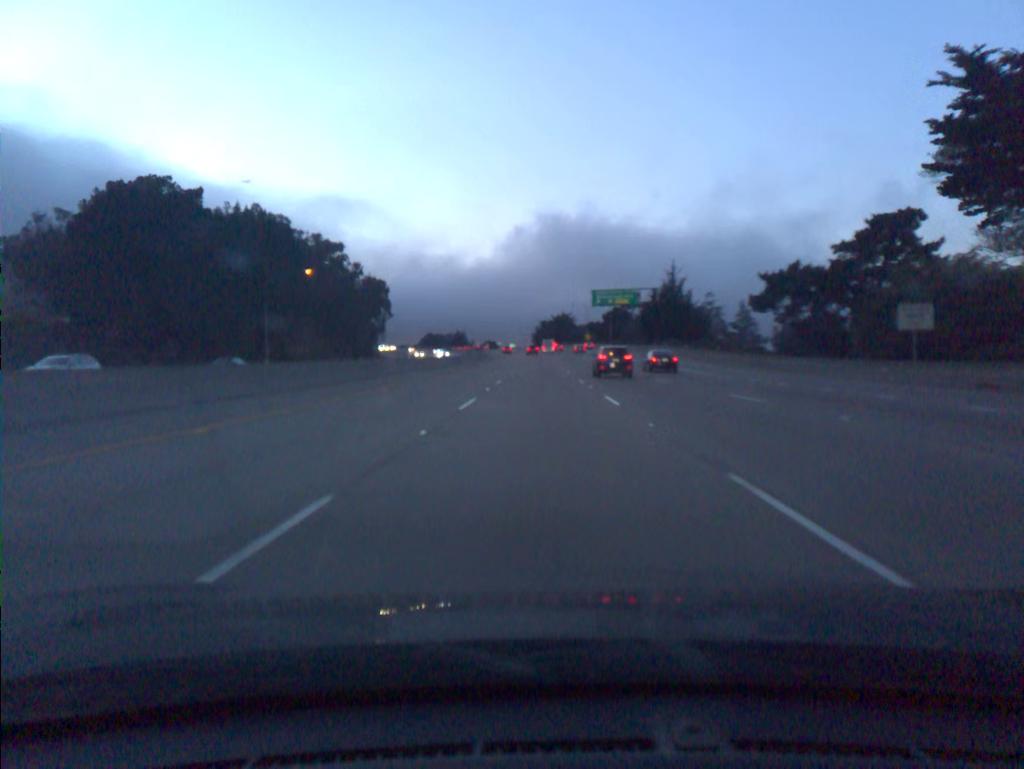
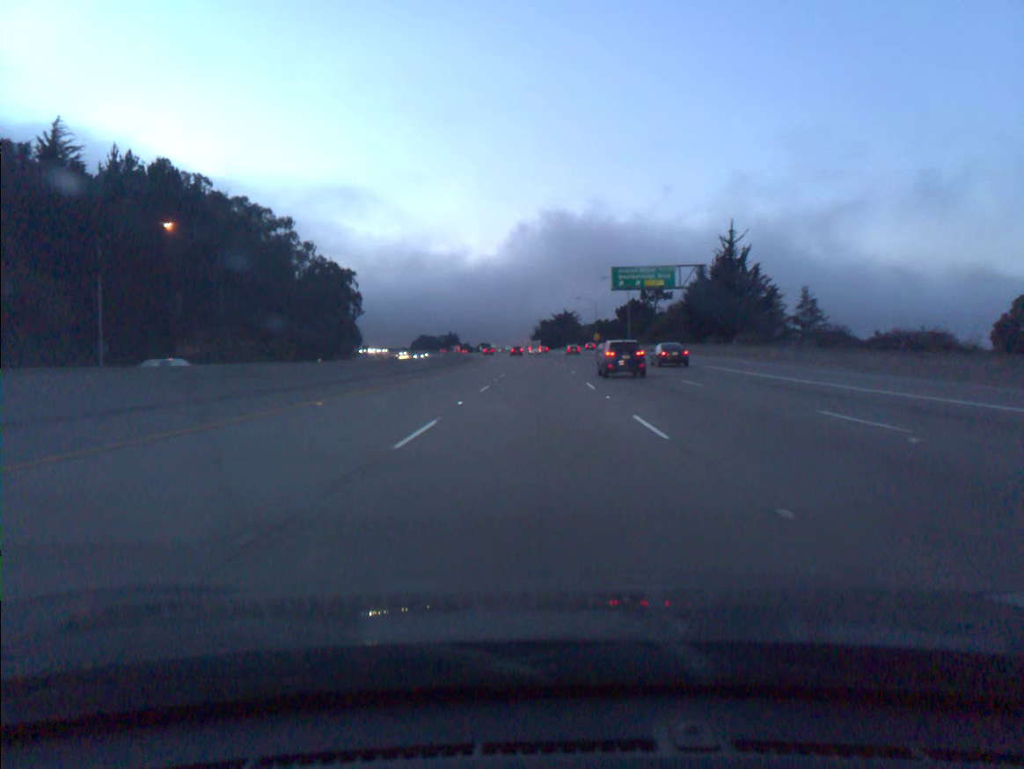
(+0.1, +36.6) m; 0°
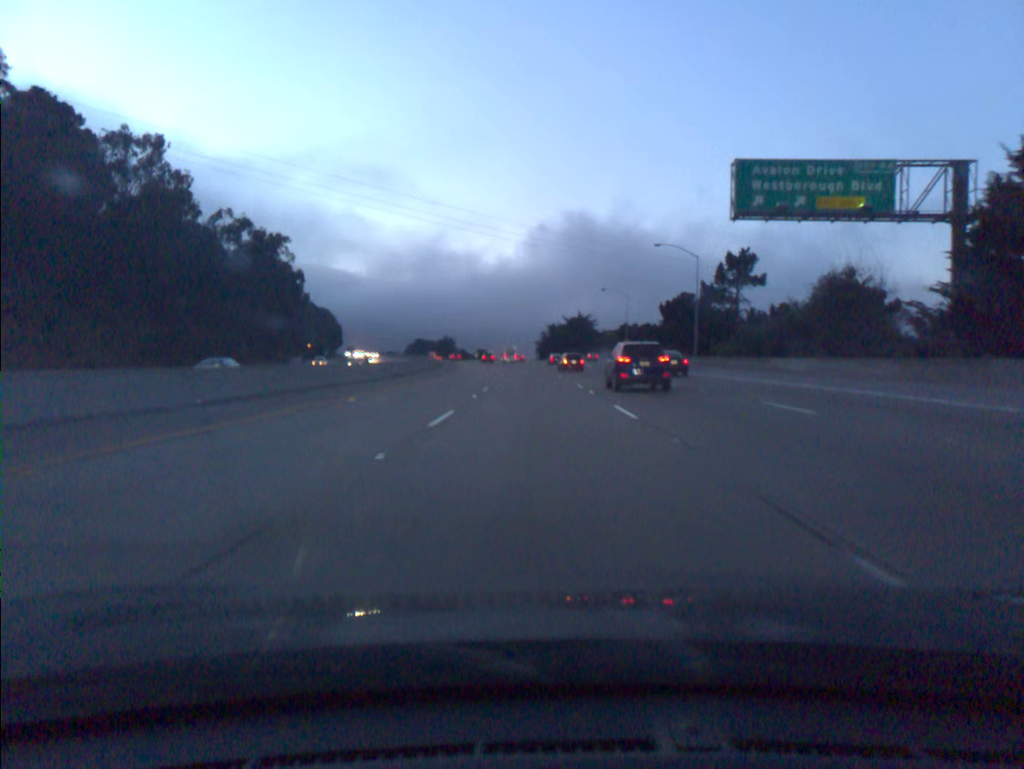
(-0.1, +54.7) m; -1°
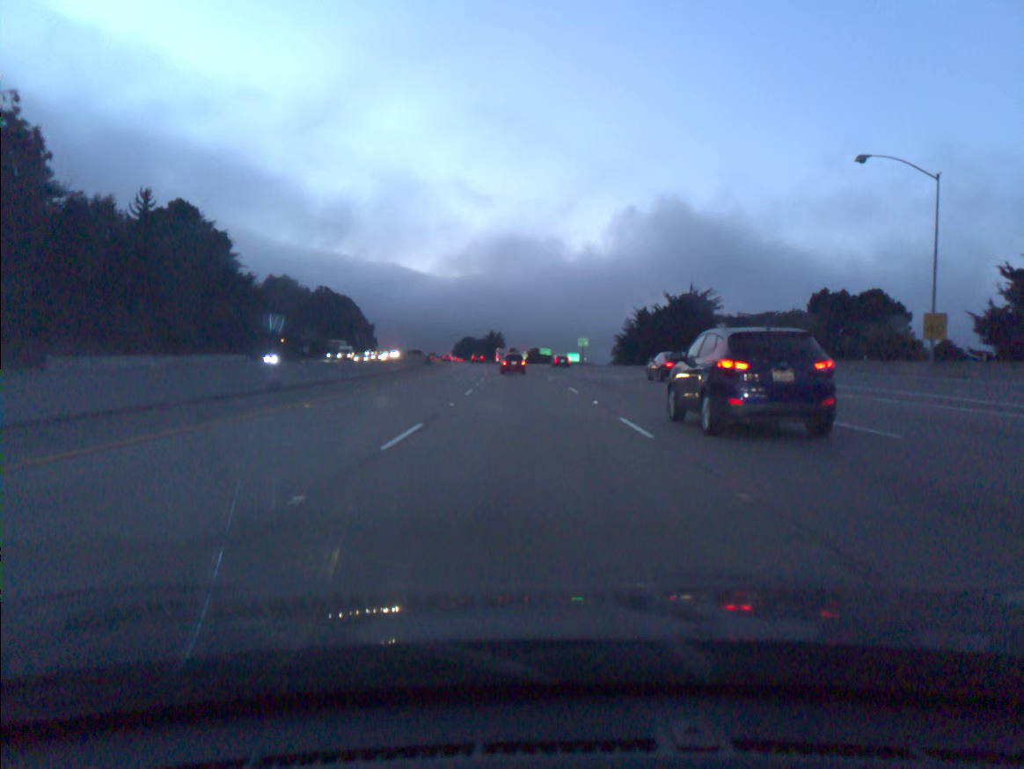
(-3.3, +90.9) m; -5°
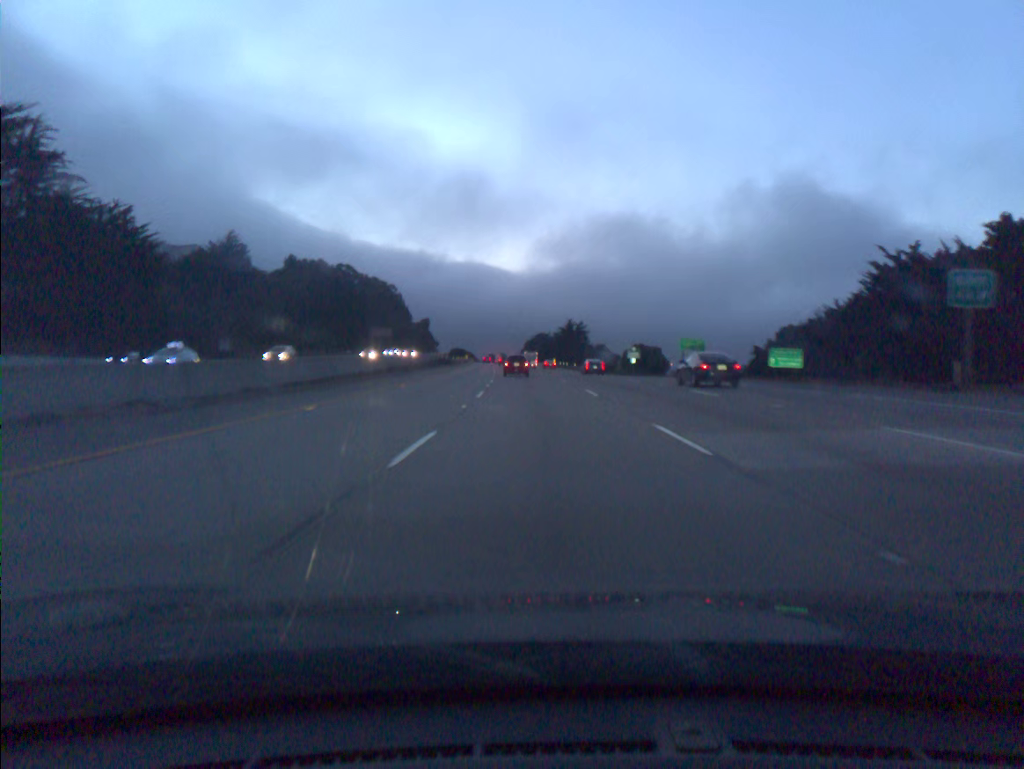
(-4.9, +89.2) m; -6°
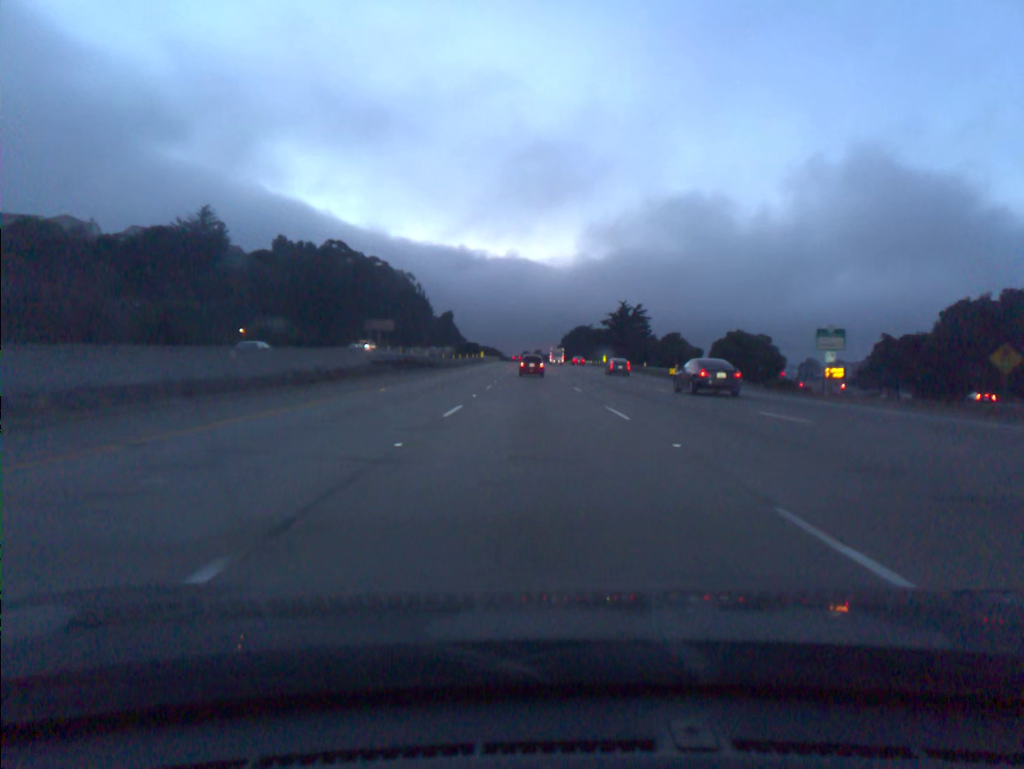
(-1.2, +51.8) m; -3°
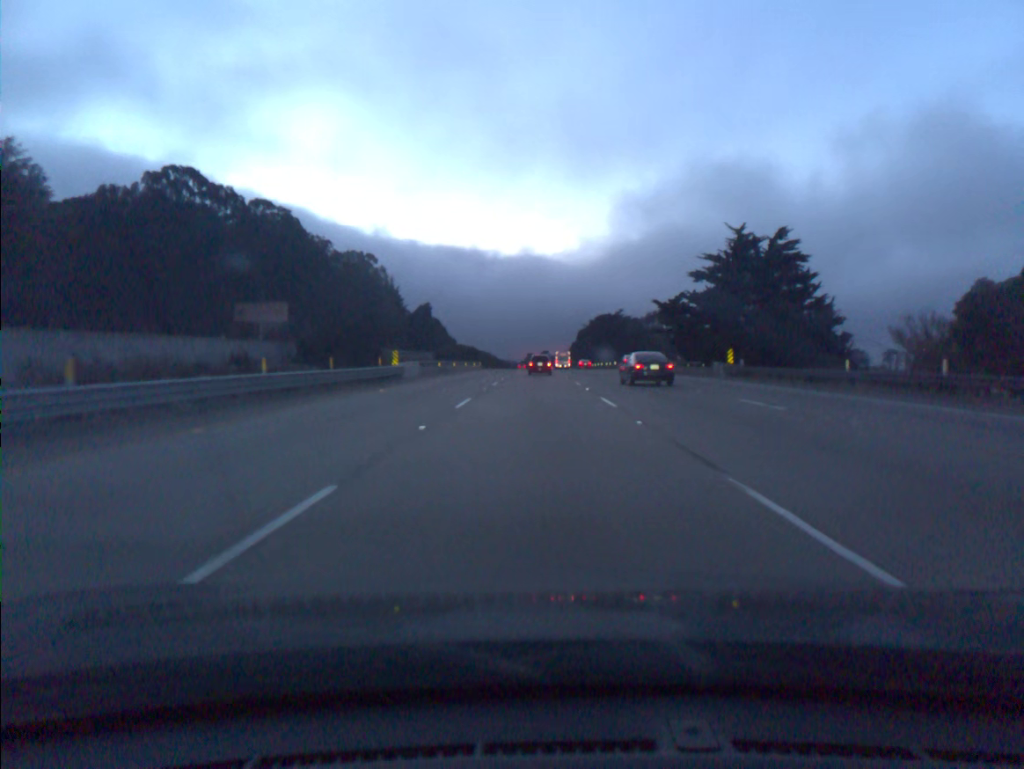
(-1.0, +85.3) m; 0°
